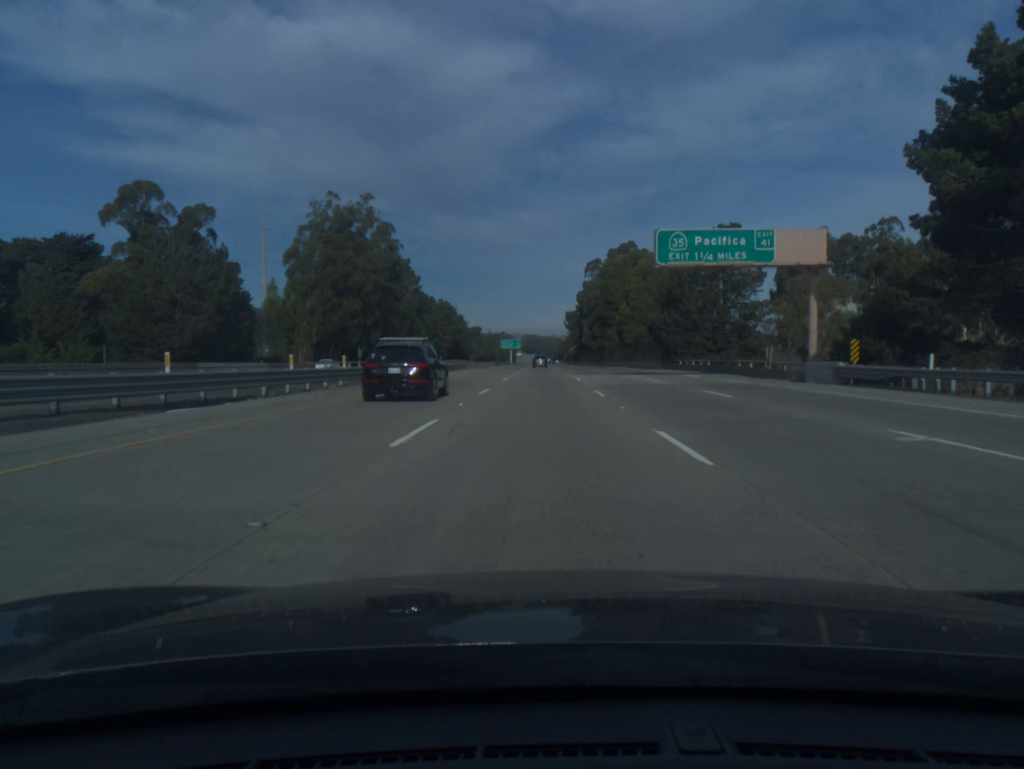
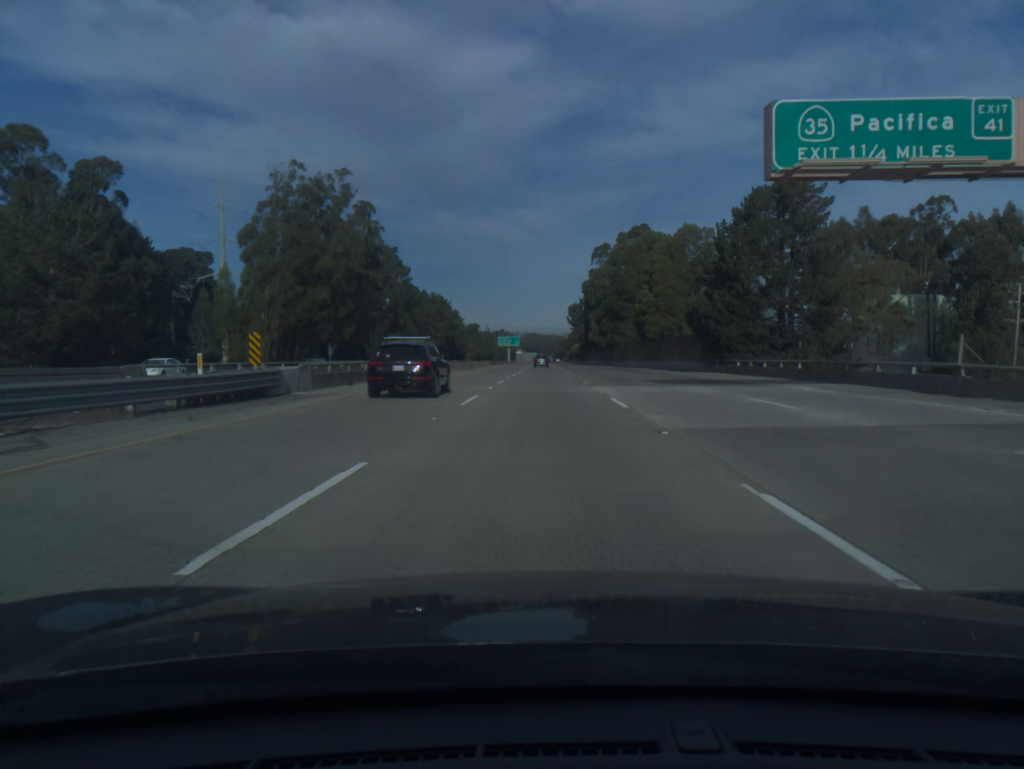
(0.0, +20.5) m; 0°
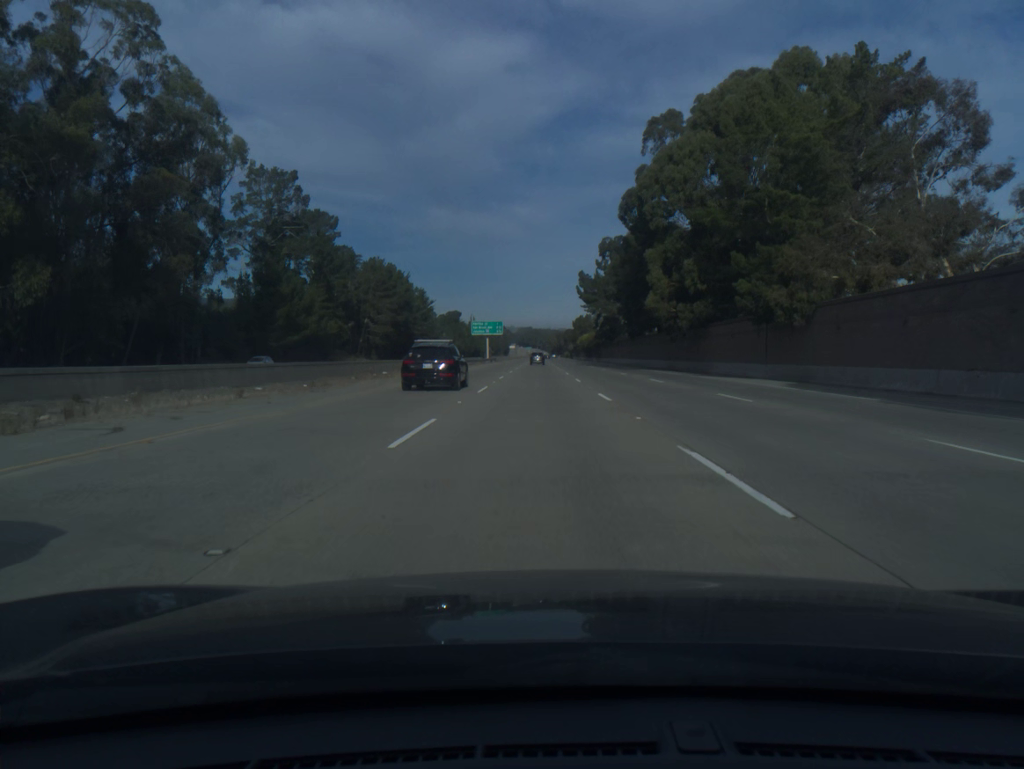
(+0.1, +82.0) m; 0°
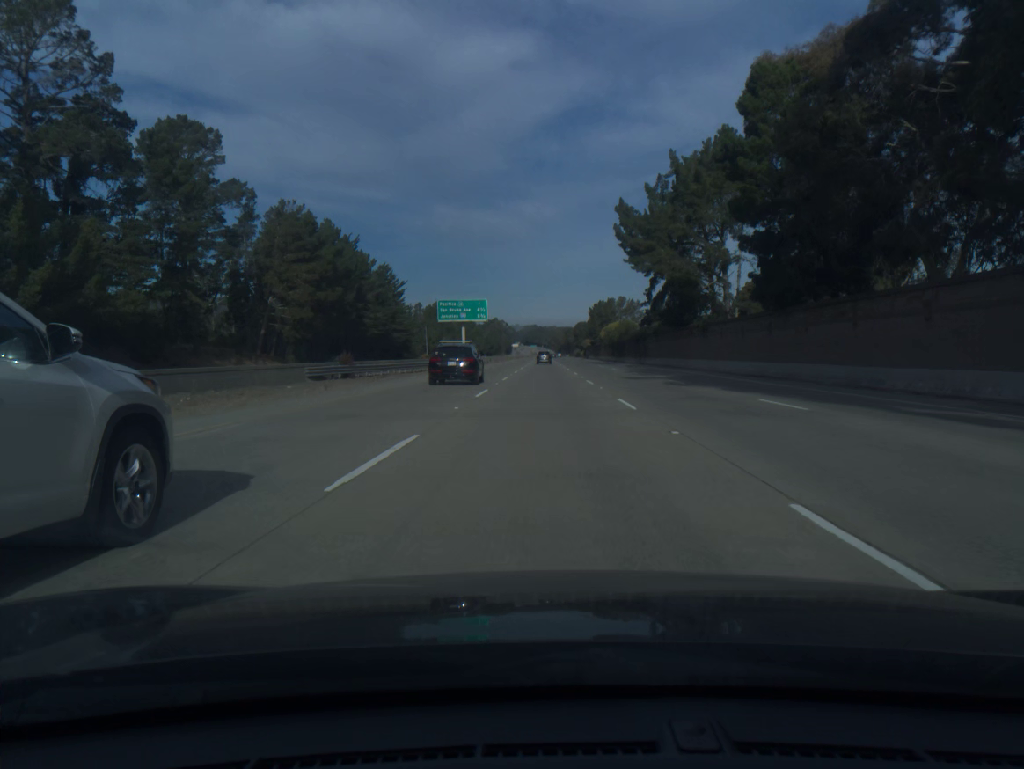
(-0.3, +61.8) m; 0°
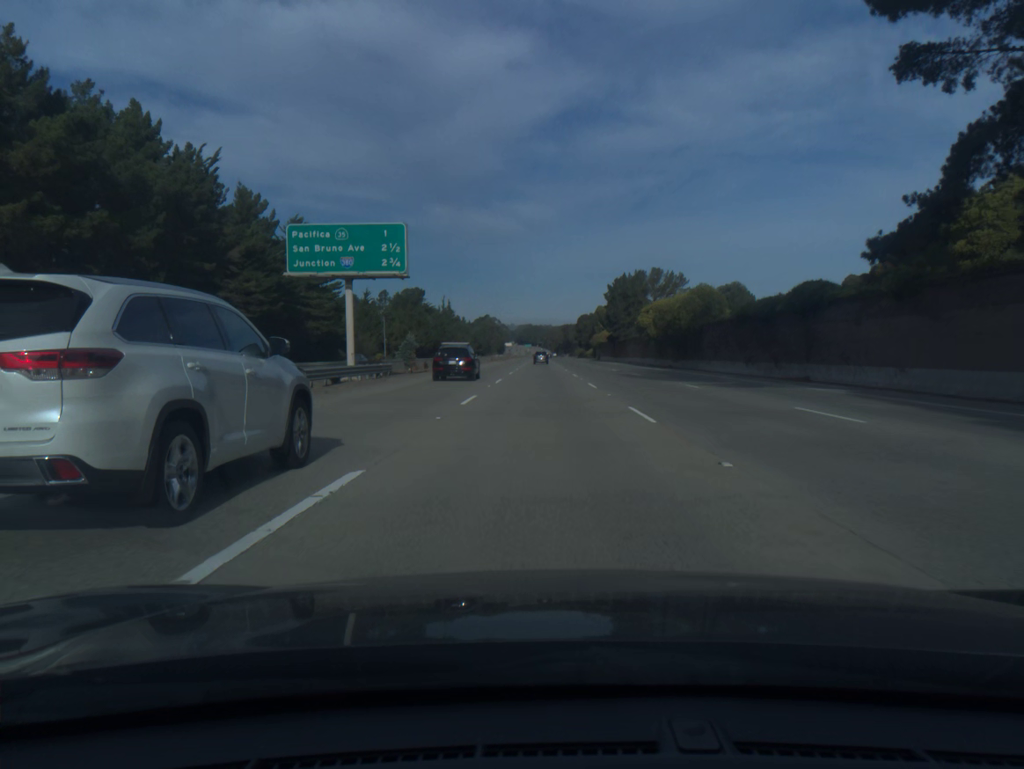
(+0.2, +61.8) m; 0°
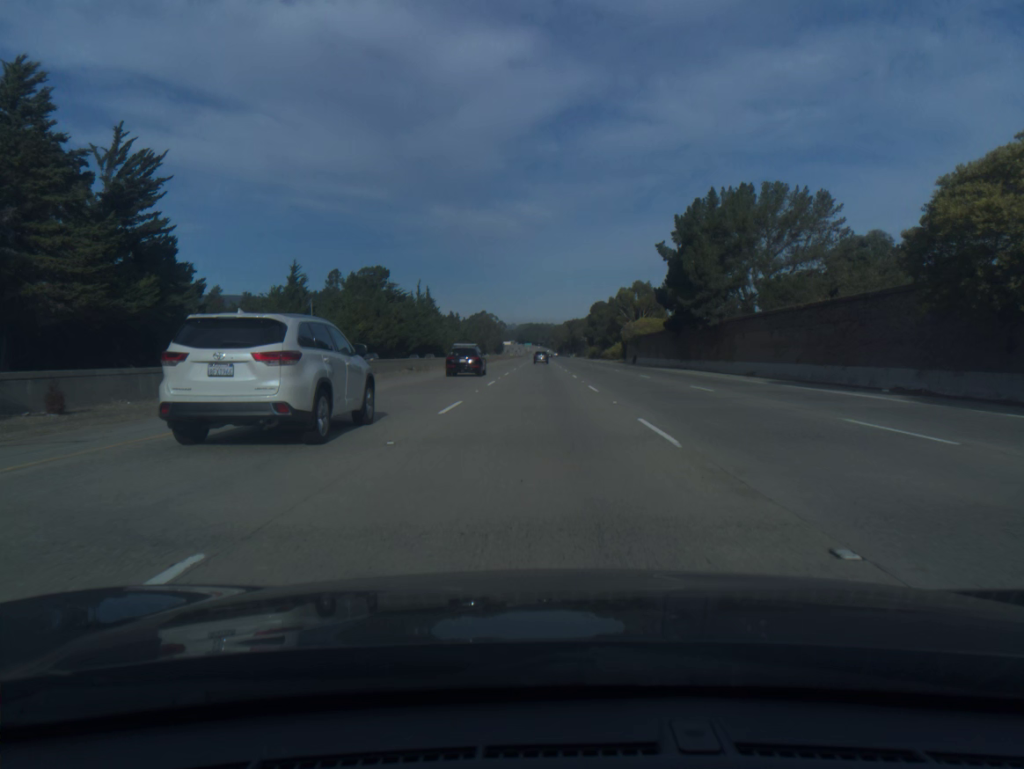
(+0.1, +61.6) m; 0°
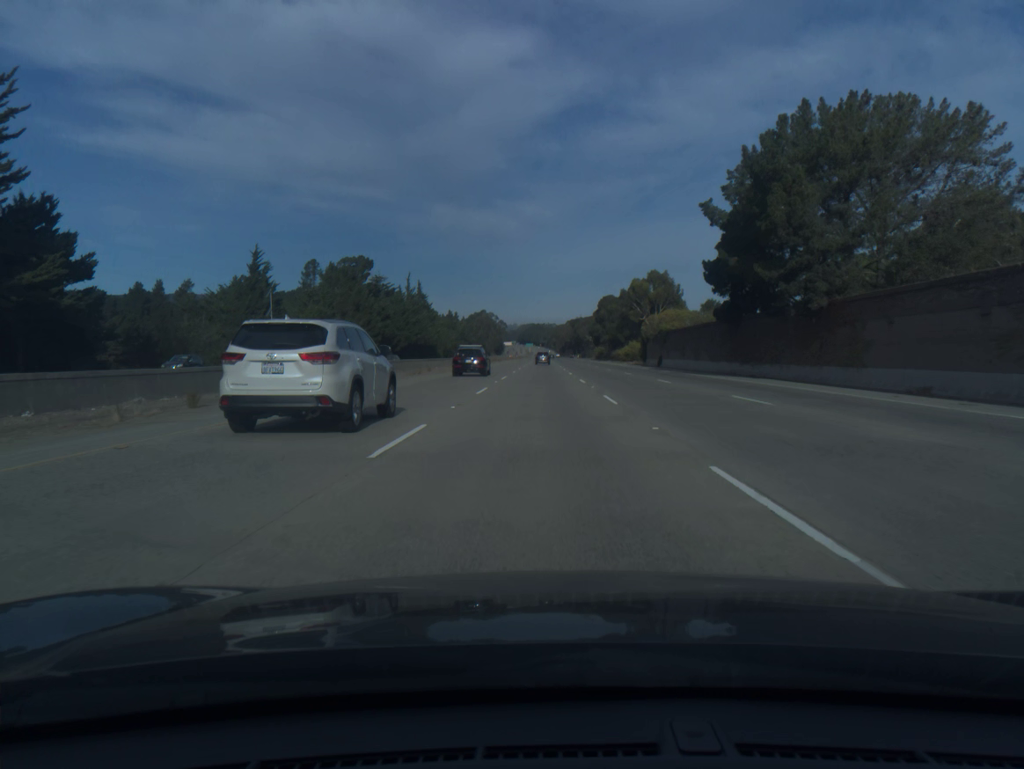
(0.0, +20.5) m; 0°
